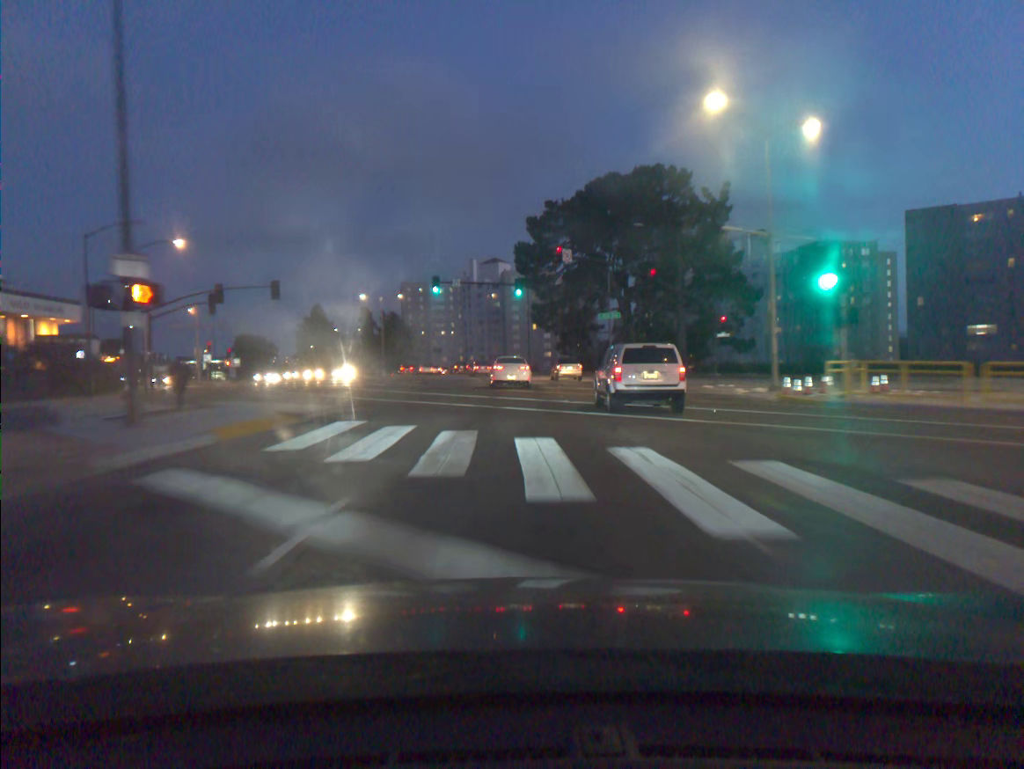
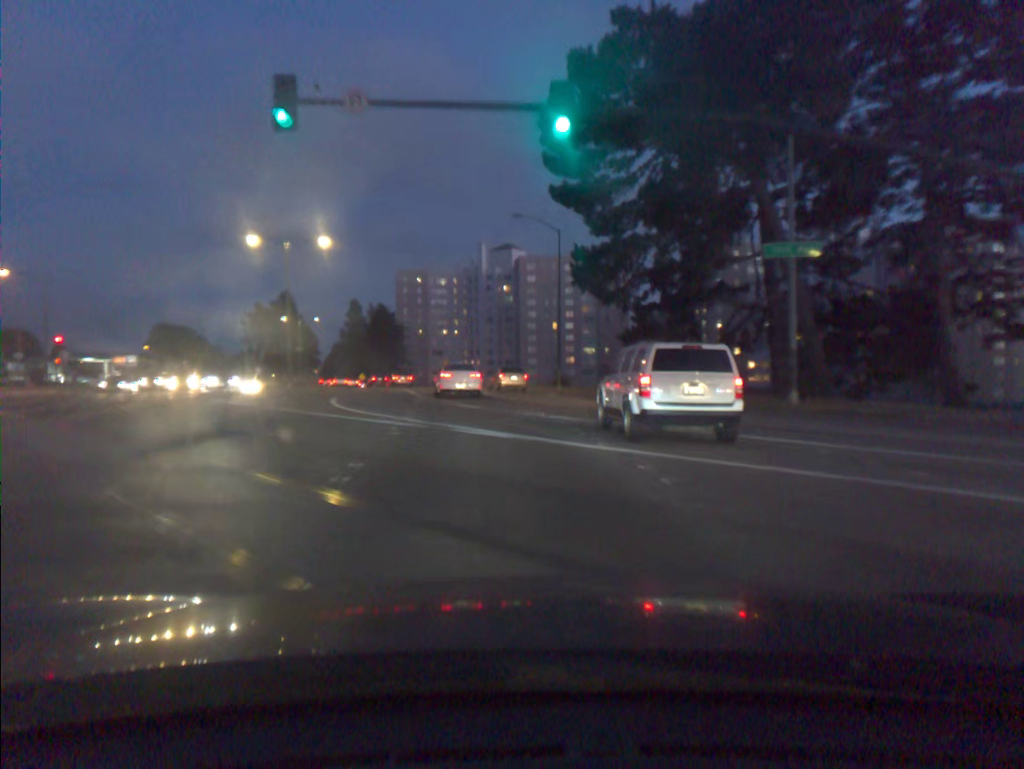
(-0.5, +43.0) m; -1°
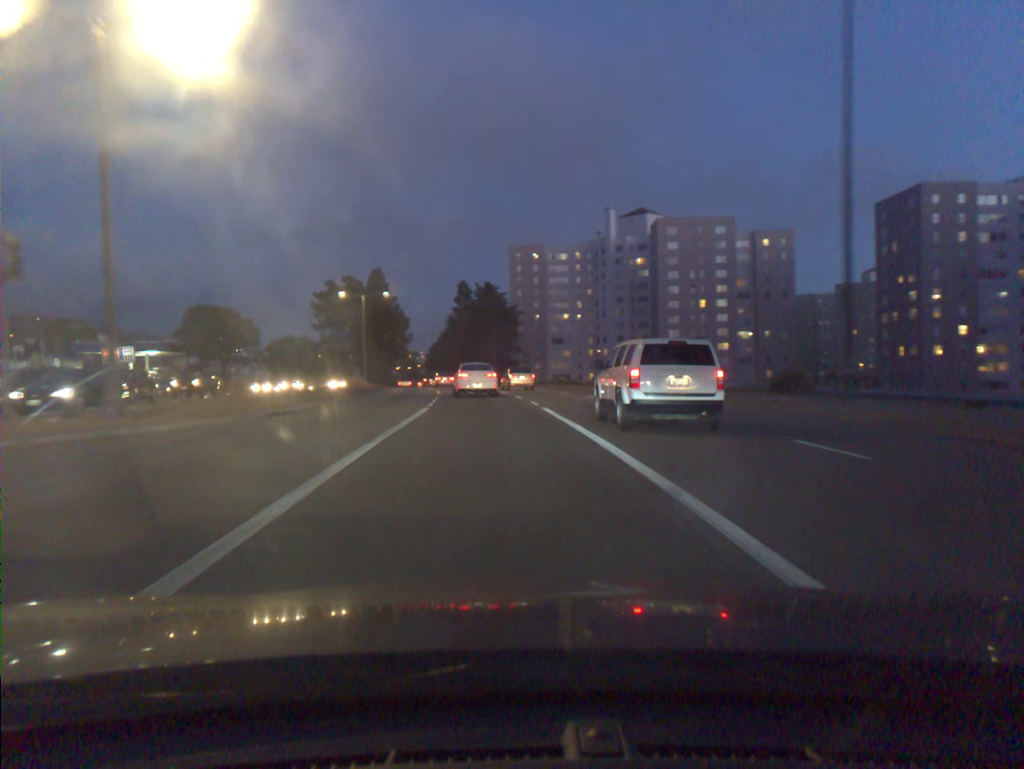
(-2.0, +32.8) m; -9°
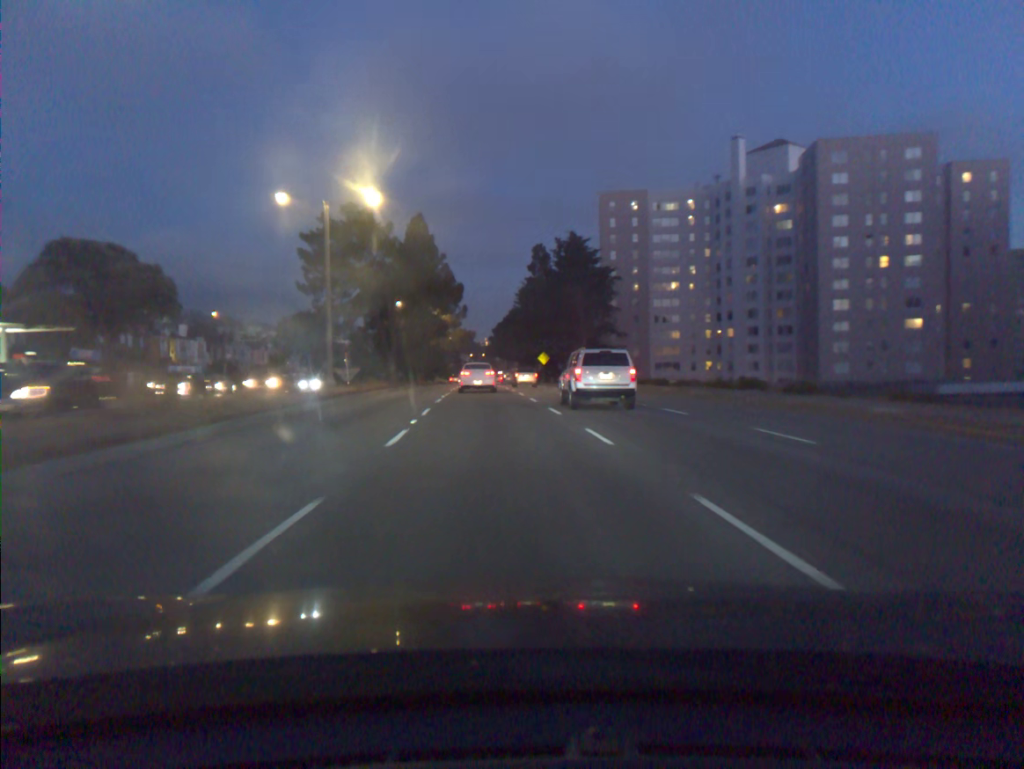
(-2.4, +42.0) m; -6°
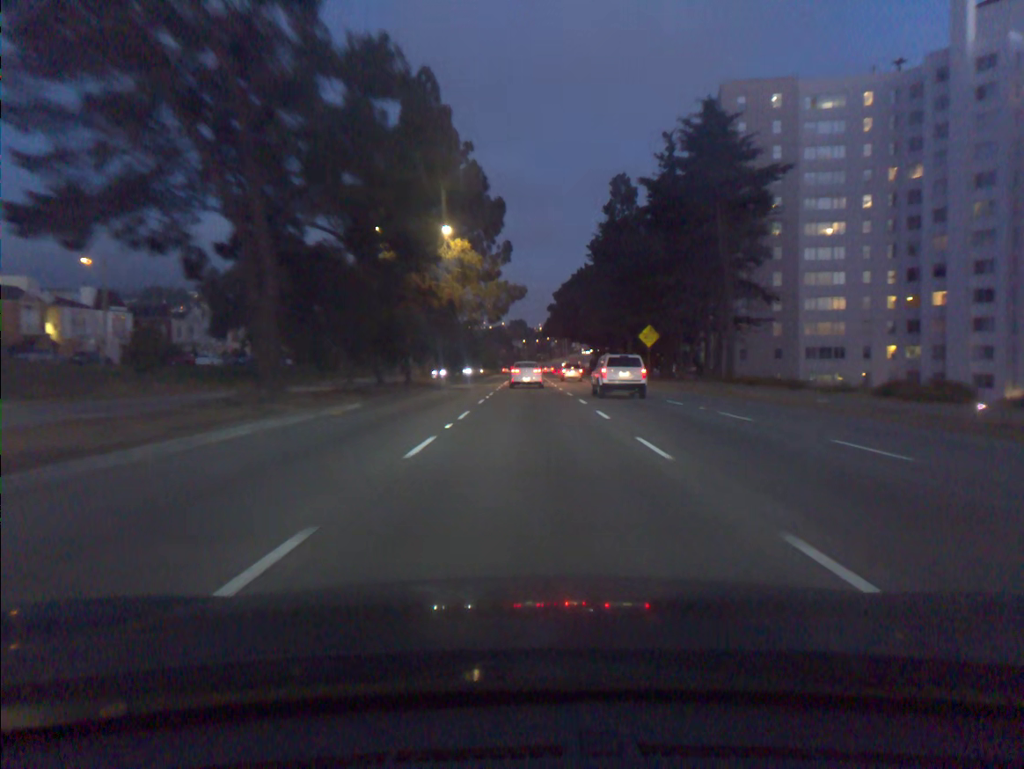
(-2.1, +45.9) m; -4°
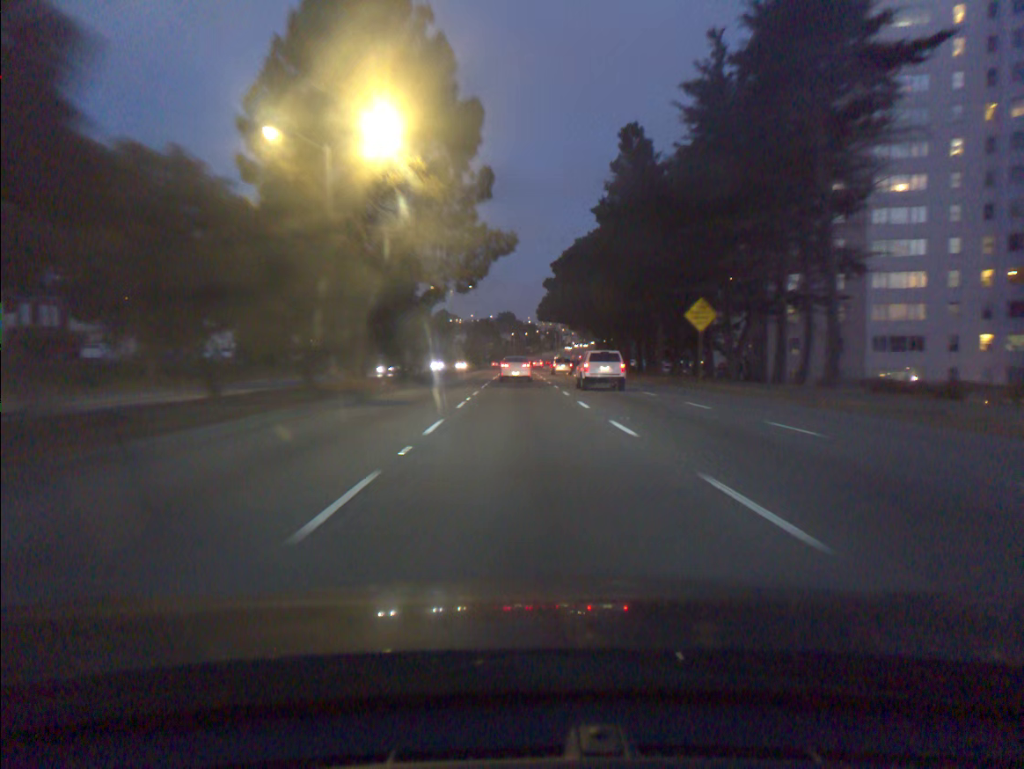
(+0.2, +19.7) m; +1°
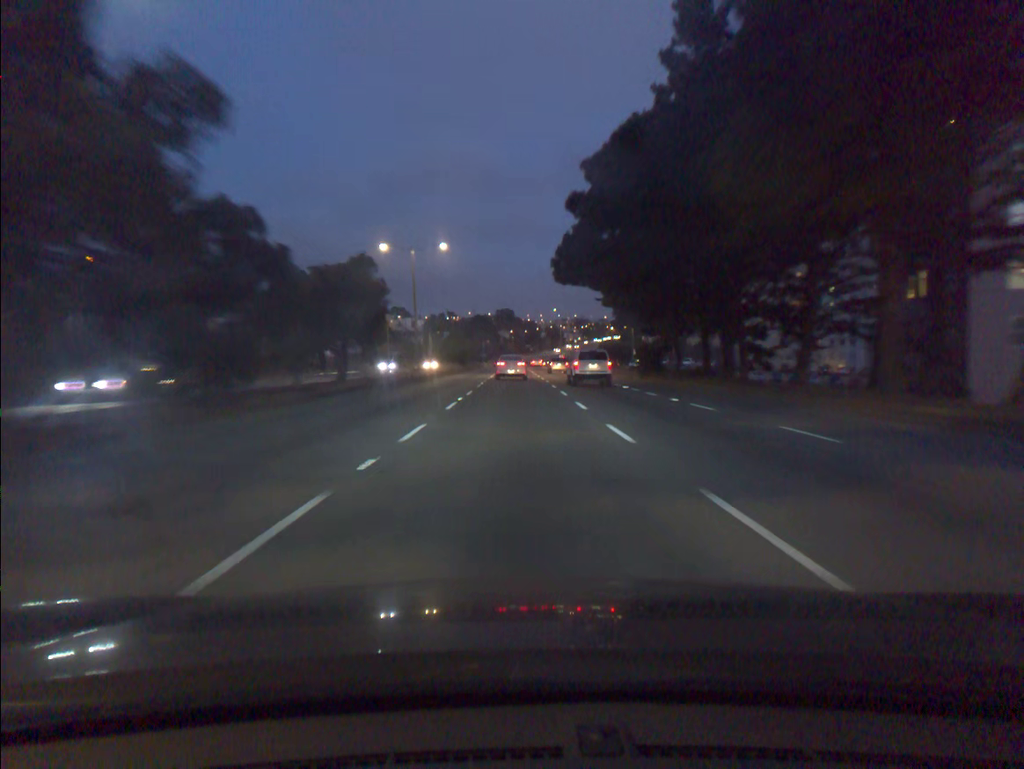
(0.0, +30.7) m; 0°
